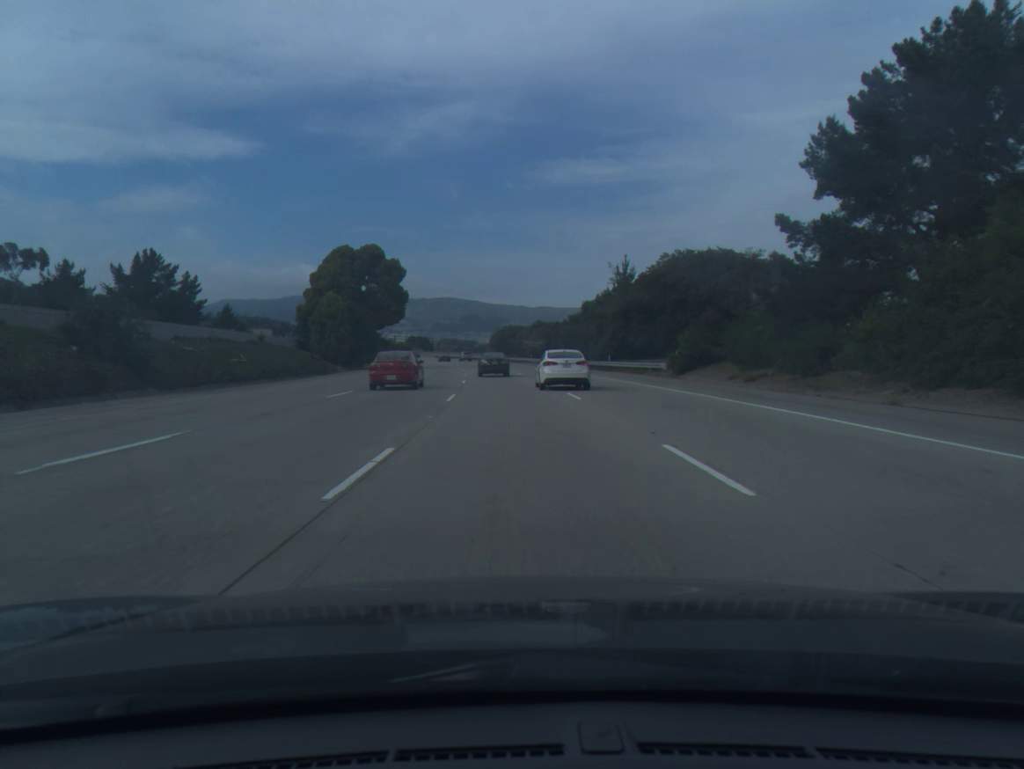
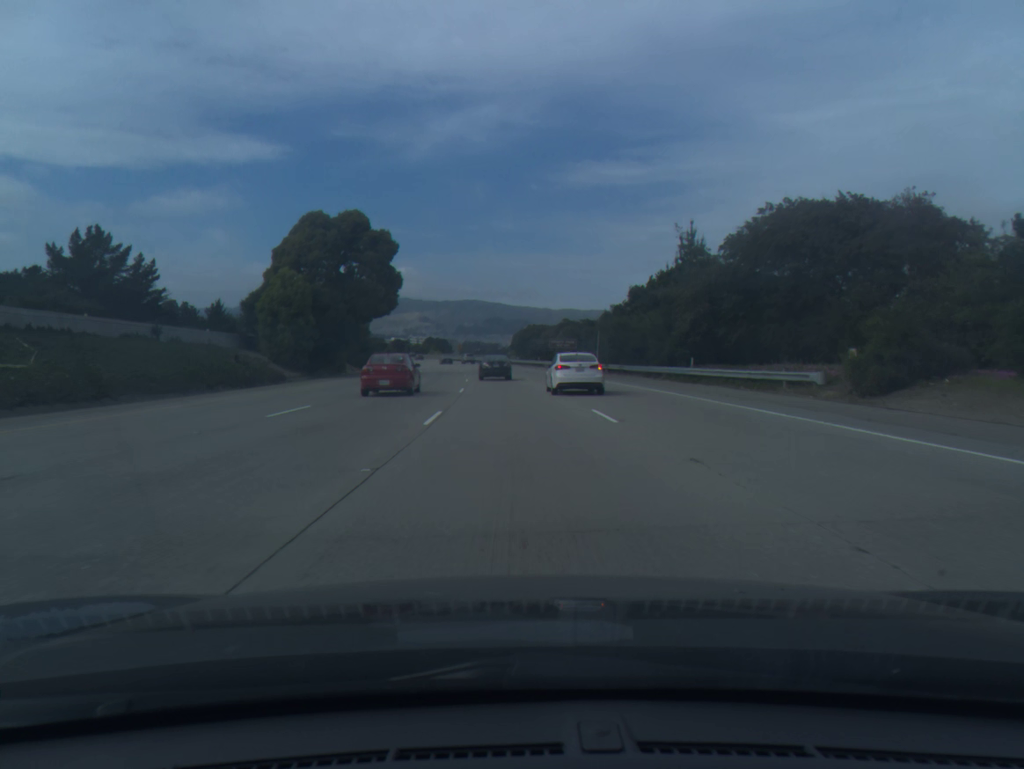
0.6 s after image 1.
(-0.3, +21.2) m; -2°
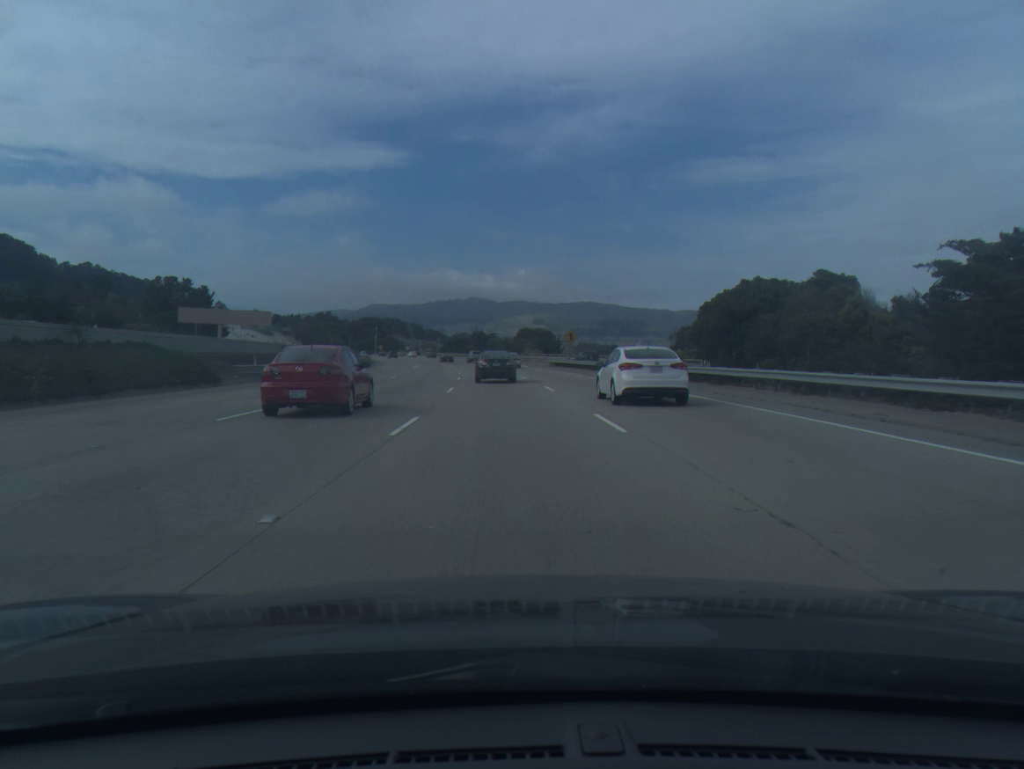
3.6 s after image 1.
(-7.6, +105.3) m; -8°
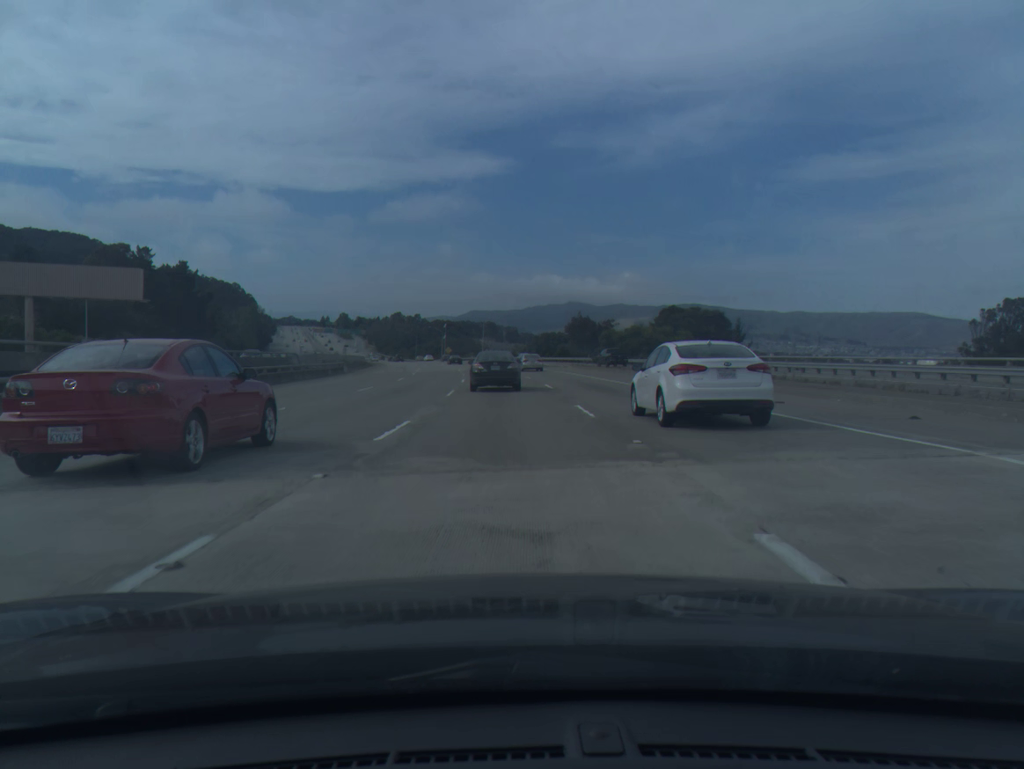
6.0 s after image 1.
(-4.8, +82.7) m; -7°
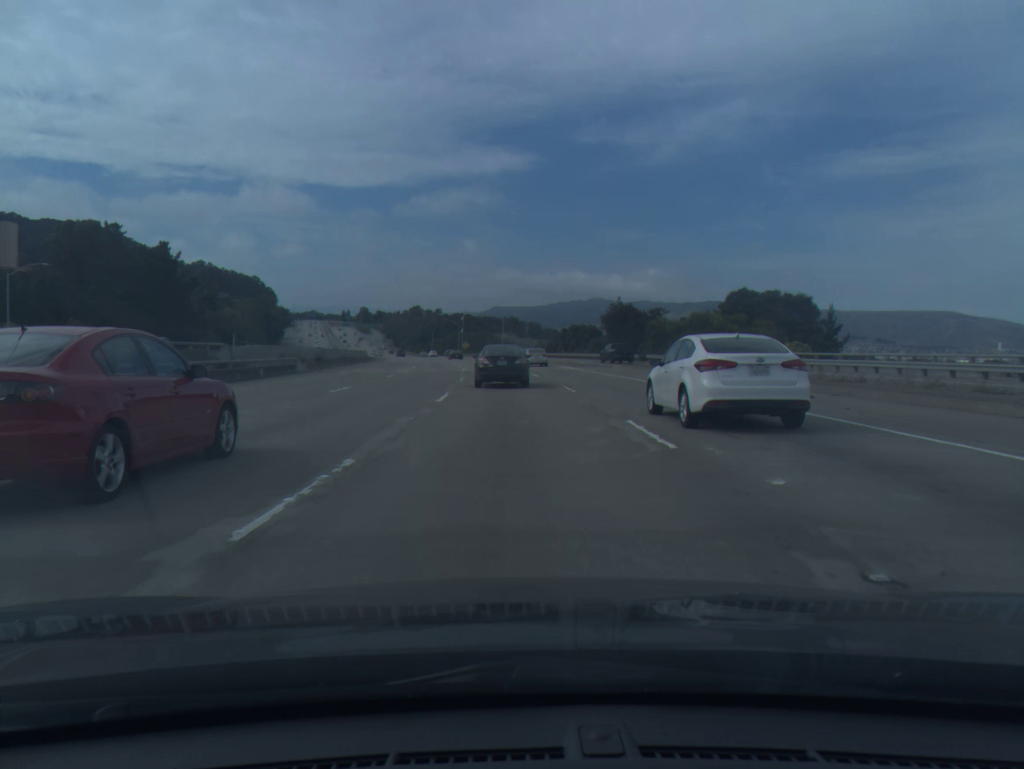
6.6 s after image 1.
(-0.4, +20.5) m; -2°
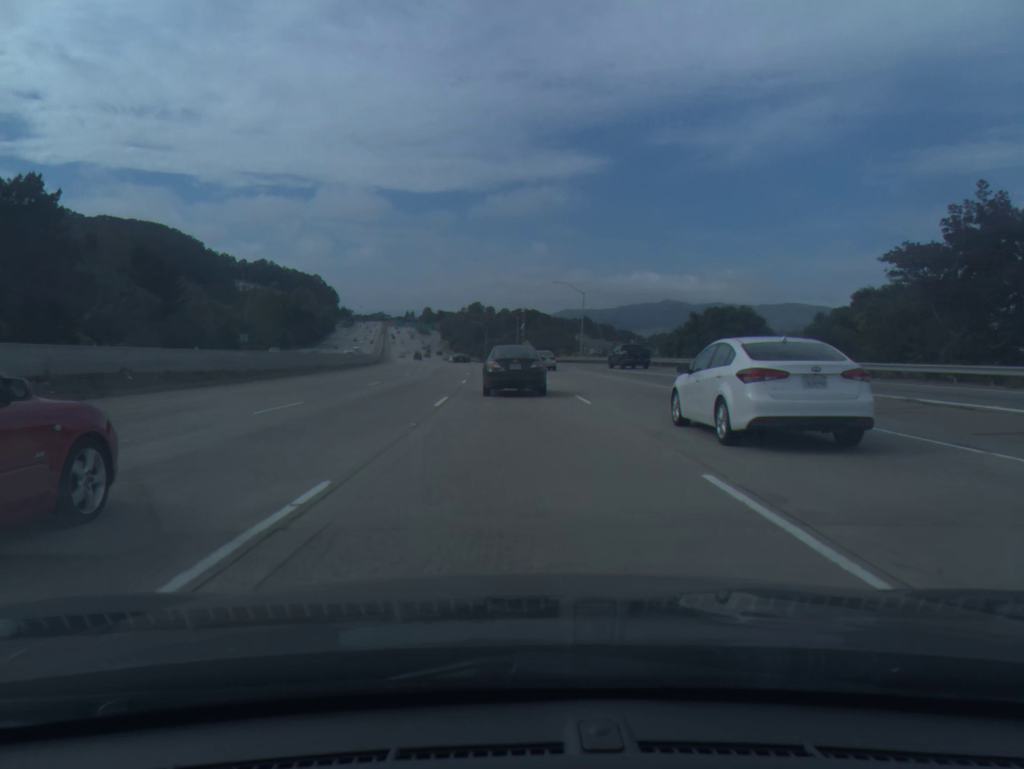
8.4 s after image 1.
(-2.5, +59.4) m; -5°
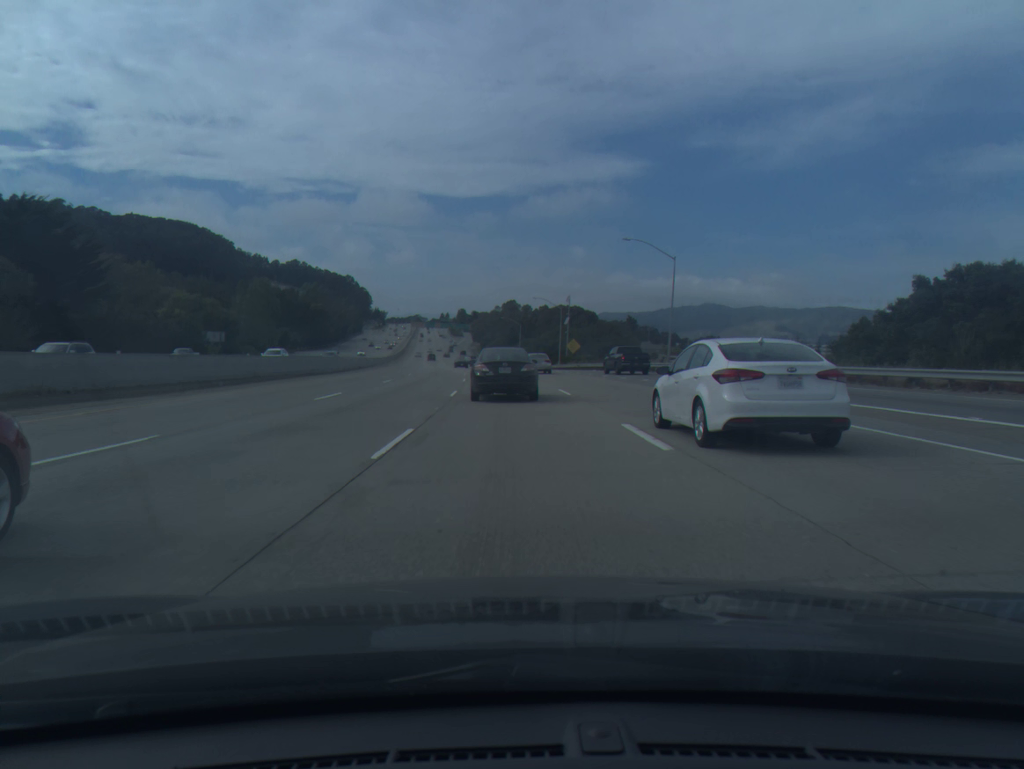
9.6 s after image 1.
(-0.9, +38.2) m; -3°
